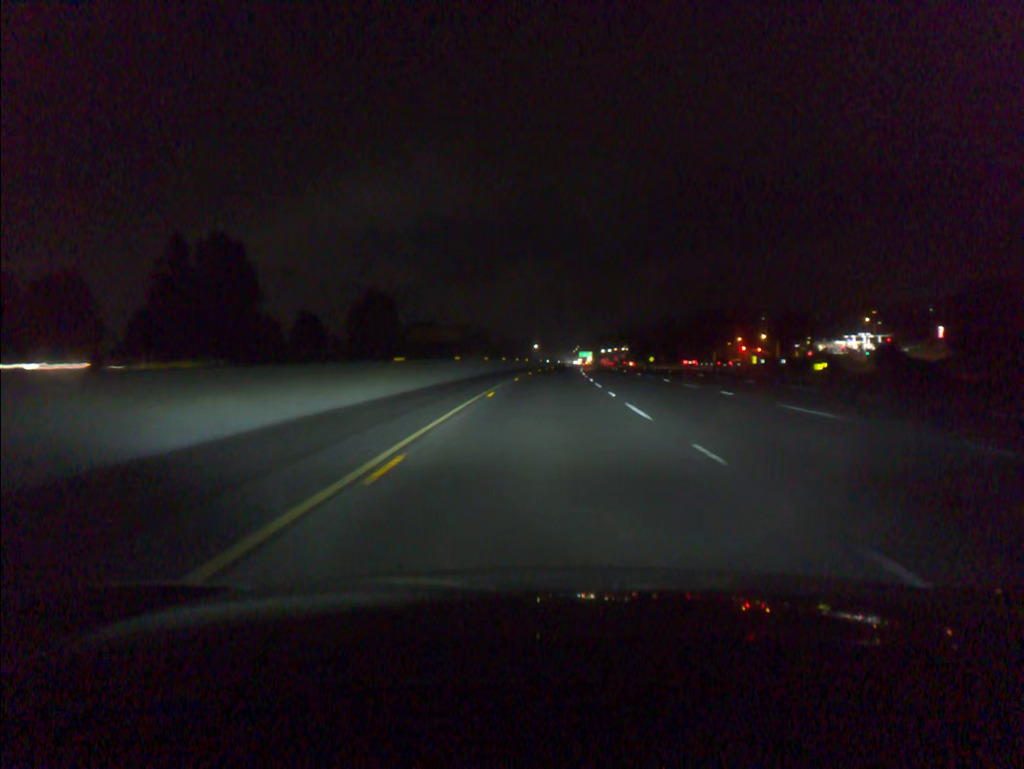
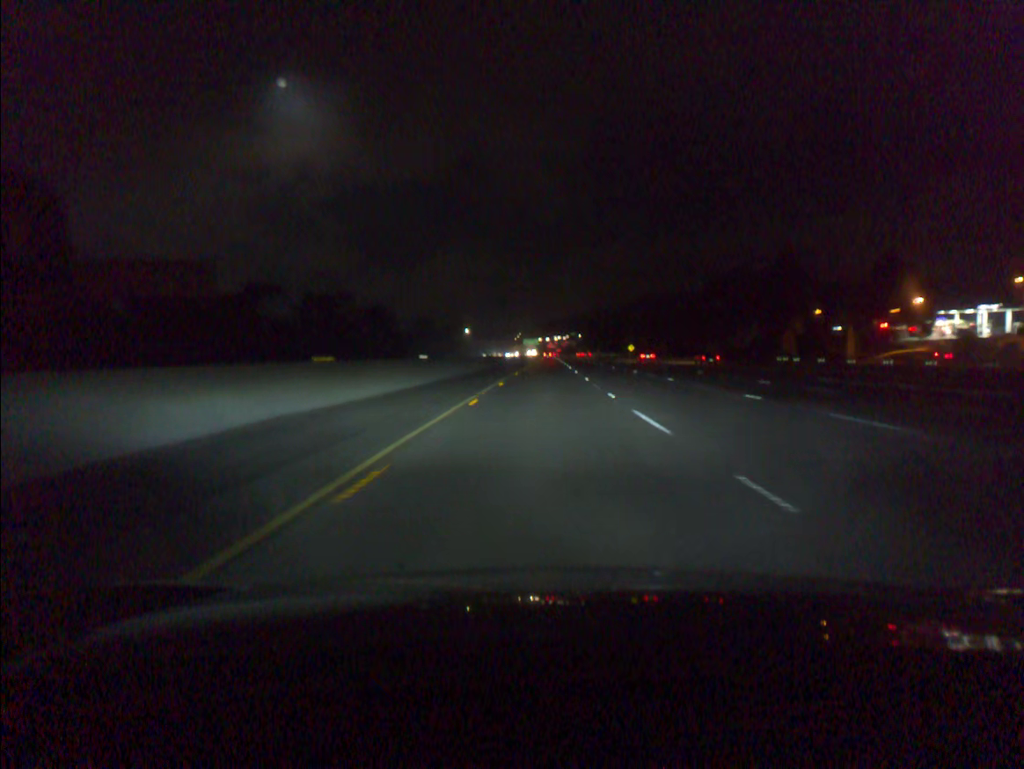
(+4.0, +103.1) m; +4°
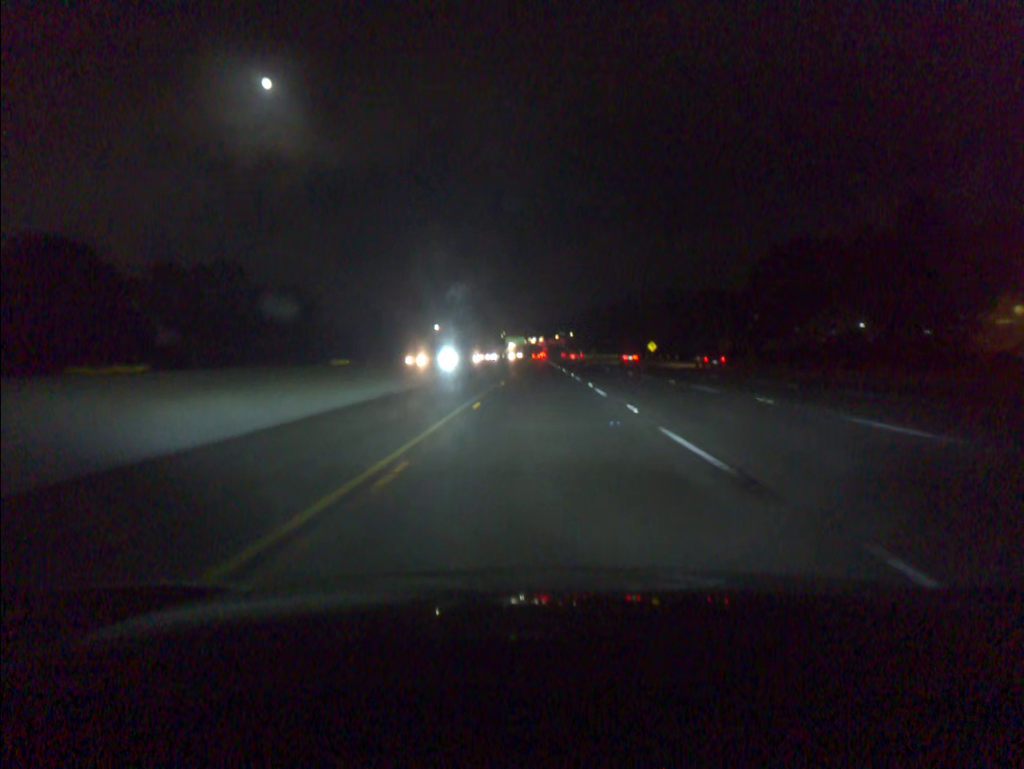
(+0.7, +61.9) m; +1°
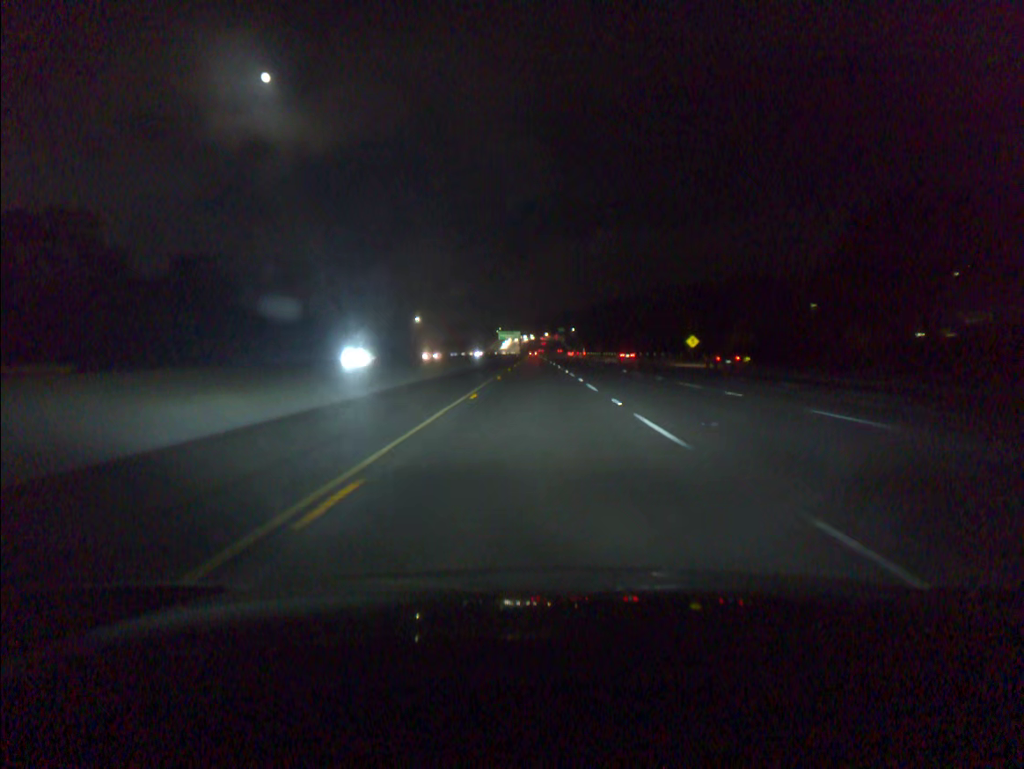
(+0.1, +41.2) m; 0°
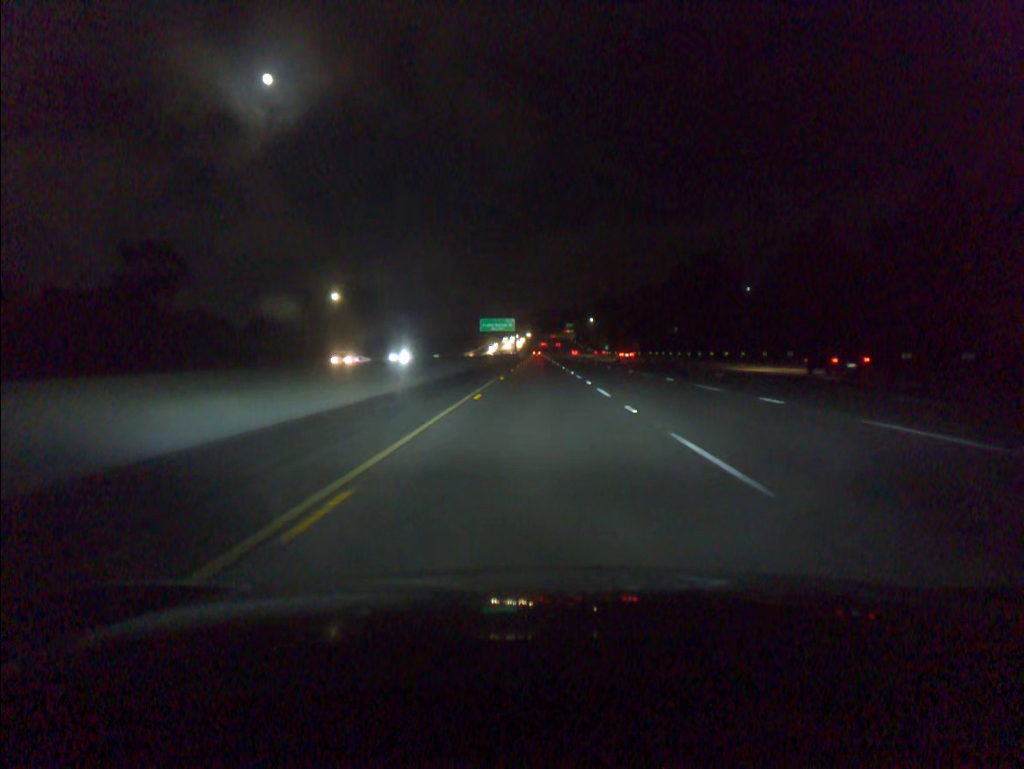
(-0.5, +102.7) m; 0°
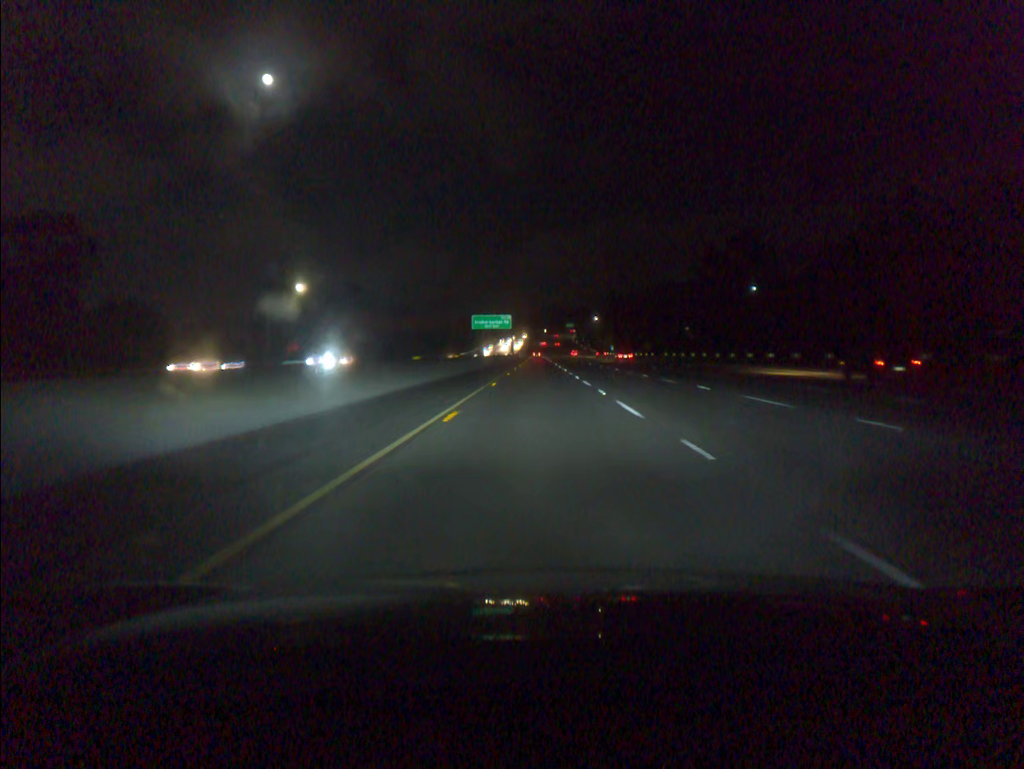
(0.0, +20.5) m; 0°
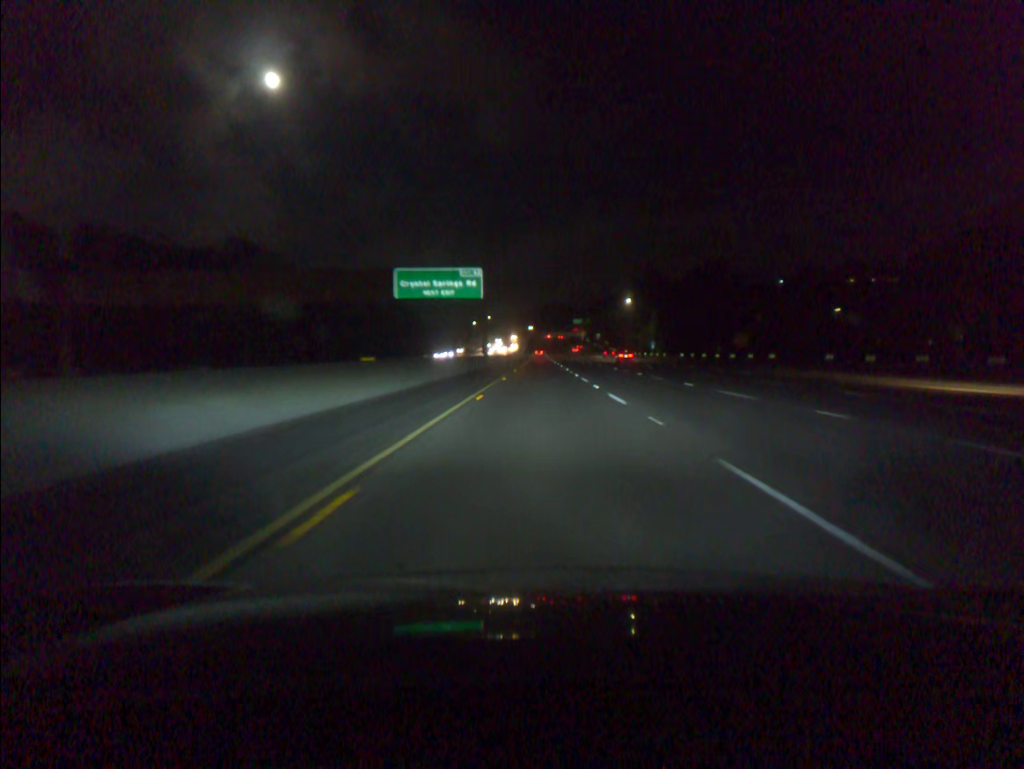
(-0.1, +81.9) m; 0°
